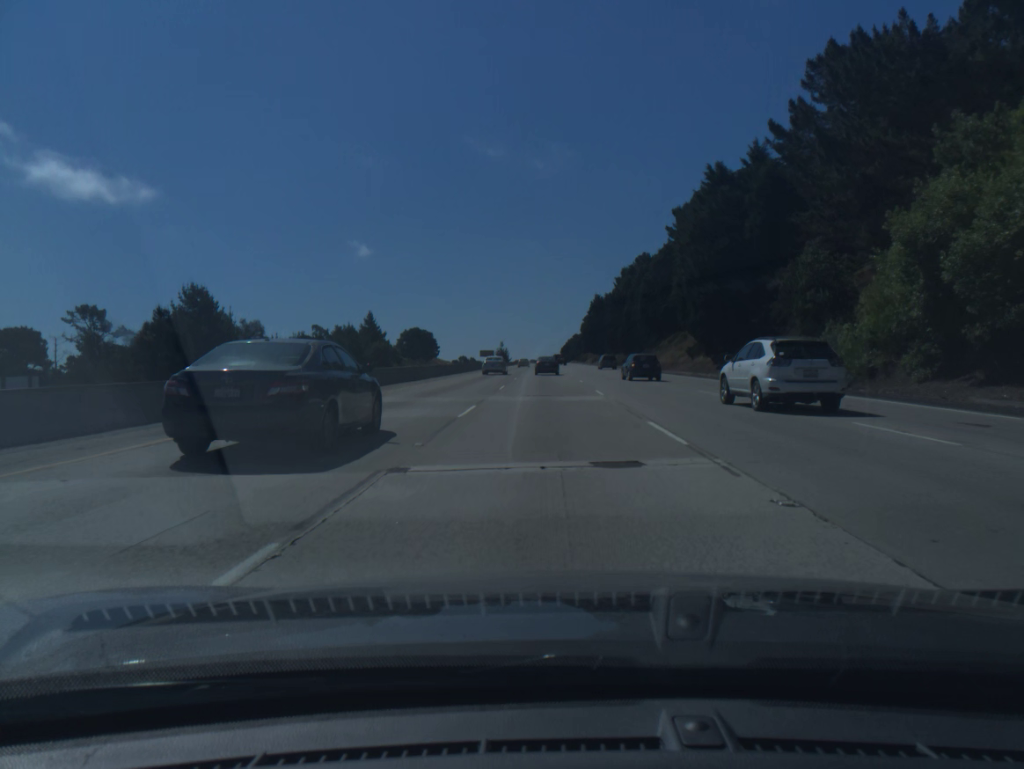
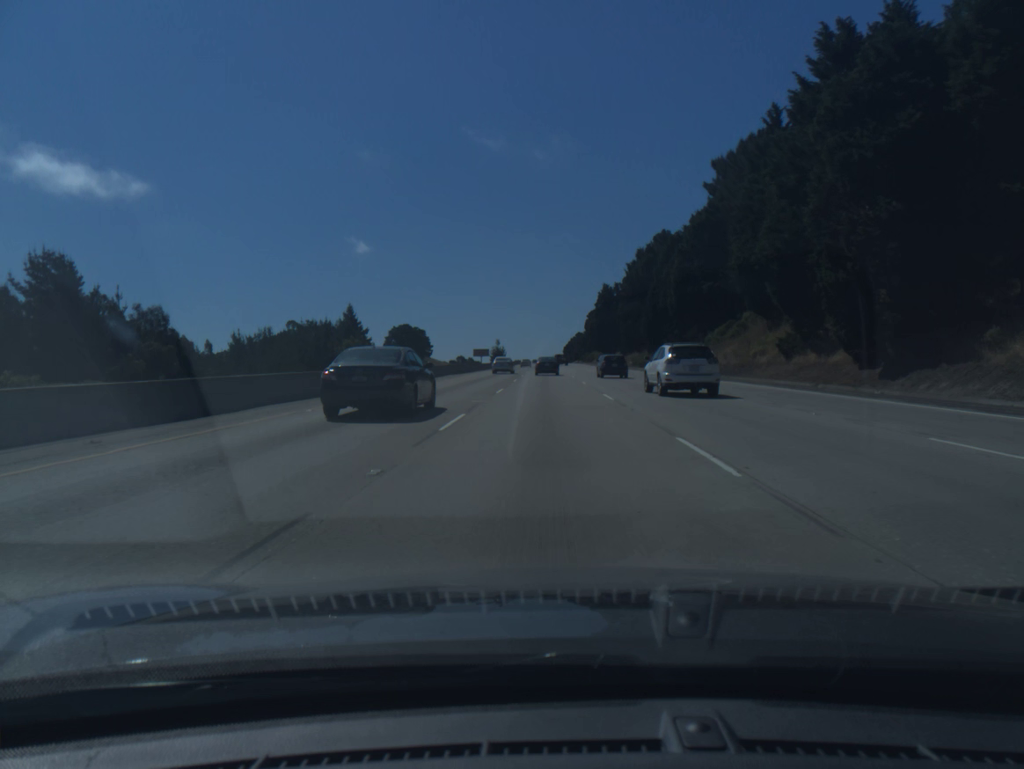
(0.0, +32.2) m; 0°
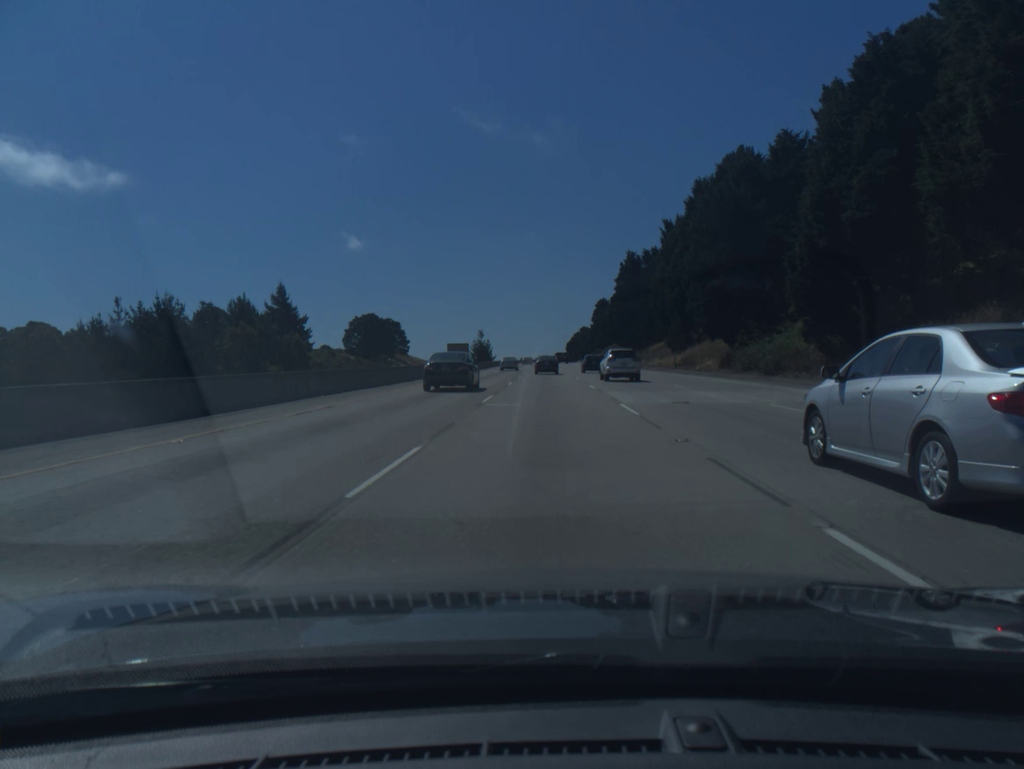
(0.0, +64.7) m; 0°
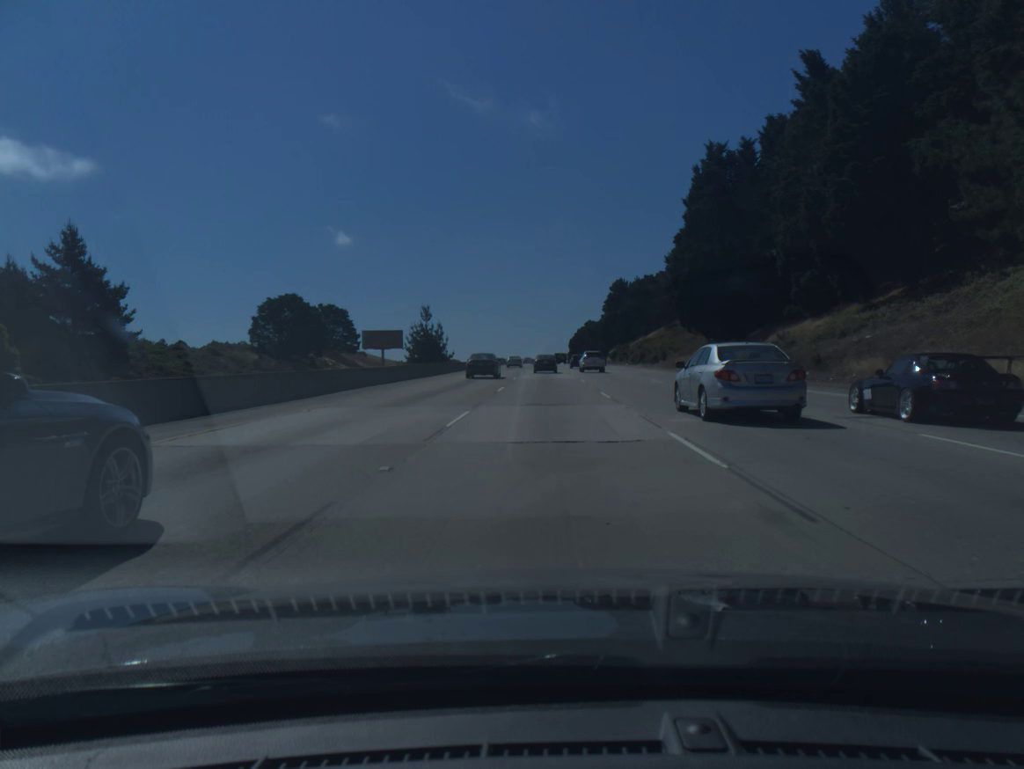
(0.0, +81.2) m; 0°
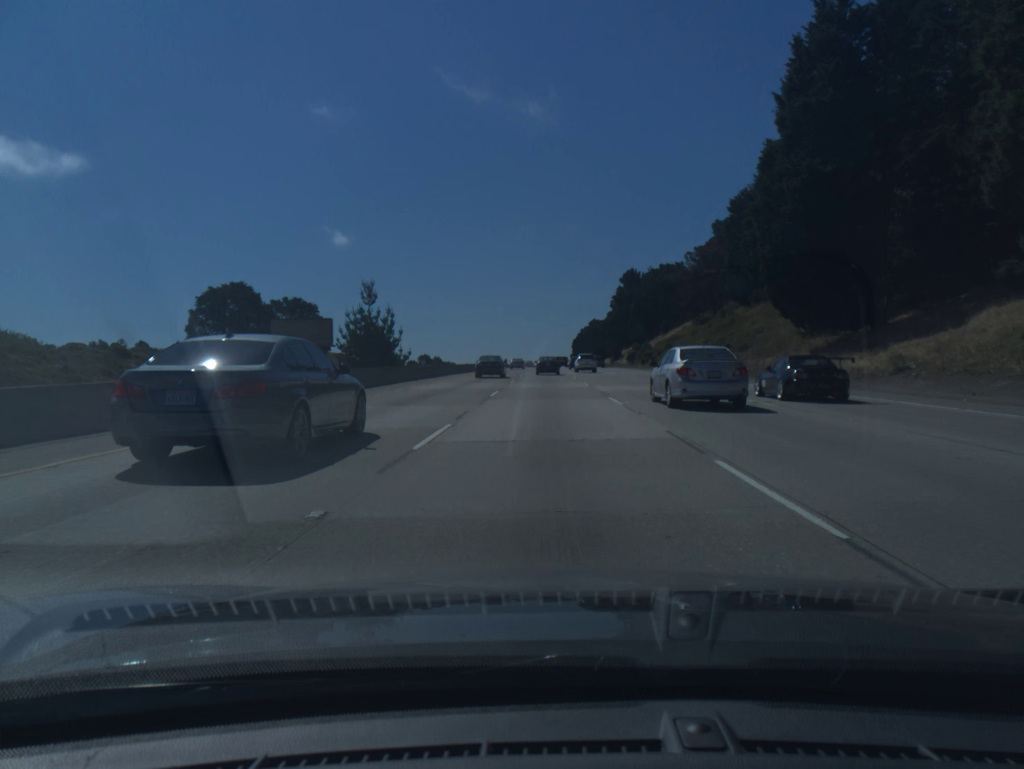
(0.0, +32.5) m; 0°
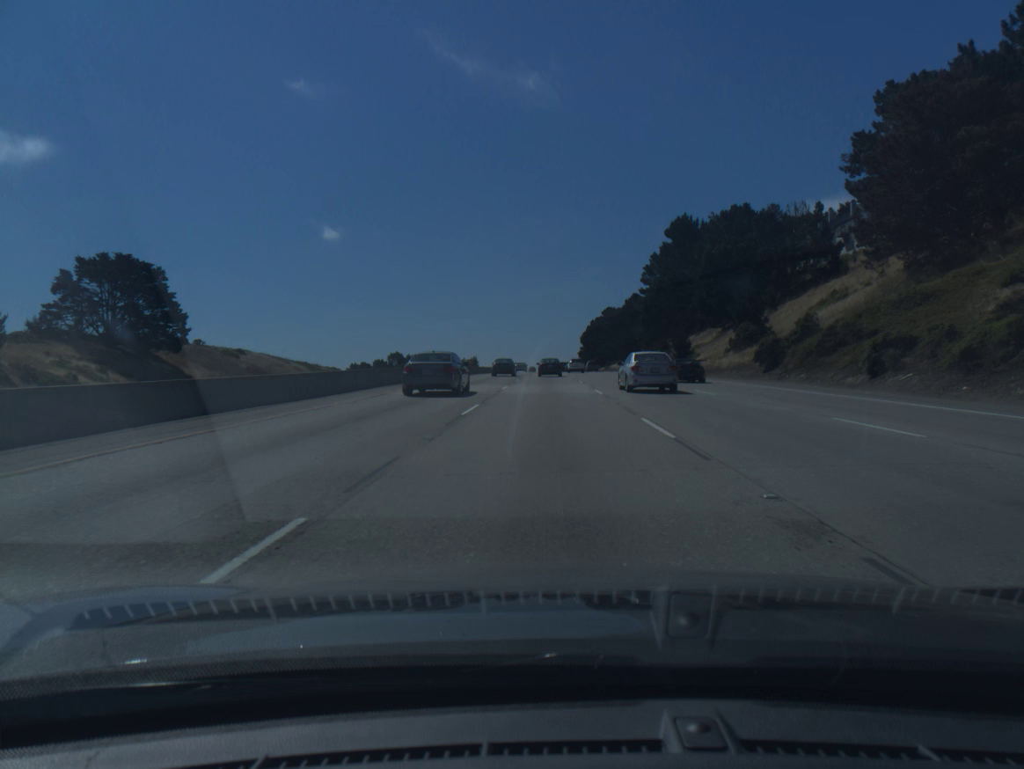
(0.0, +81.2) m; 0°
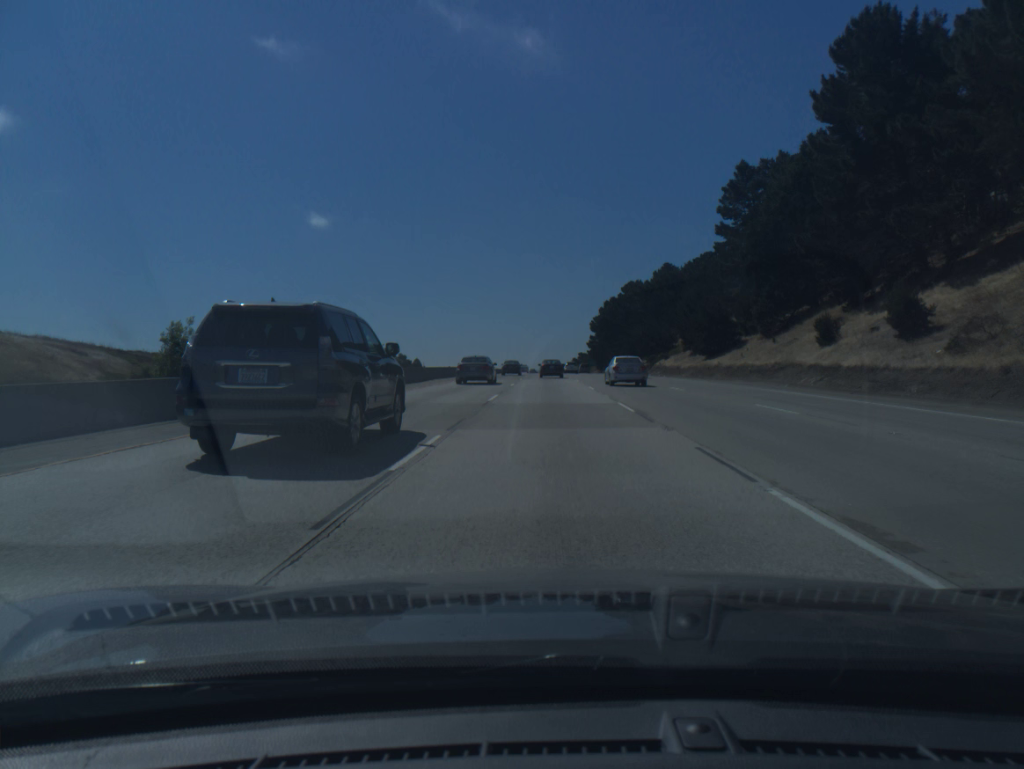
(-0.1, +81.3) m; 0°
